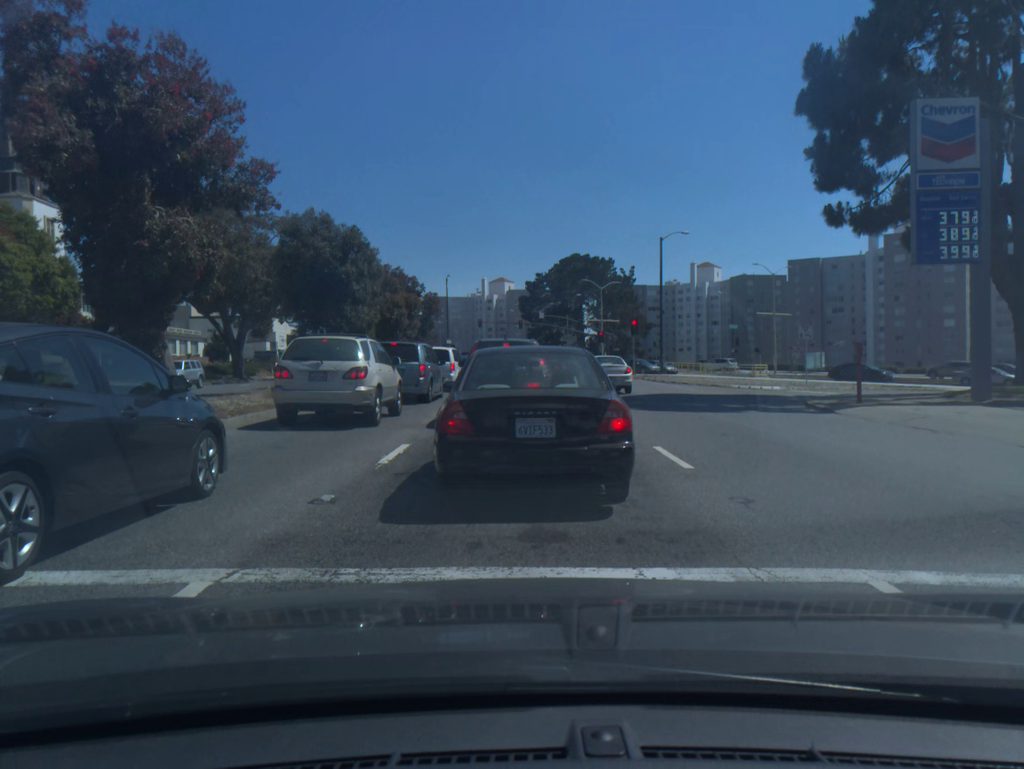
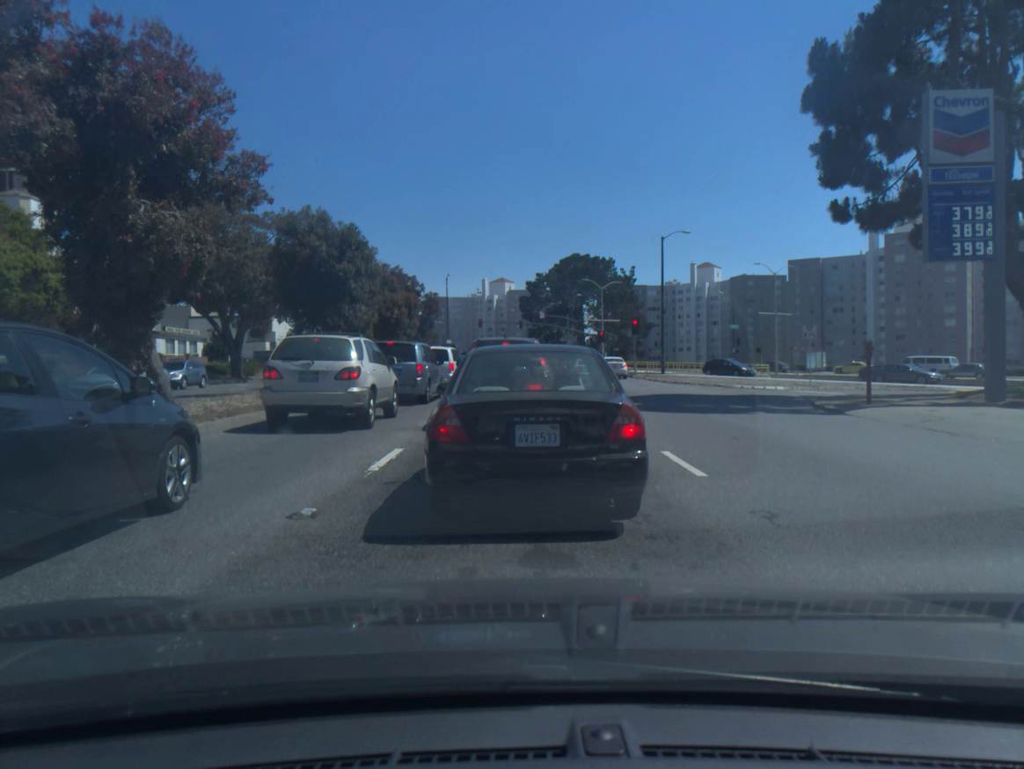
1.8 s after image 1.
(0.0, +0.7) m; 0°
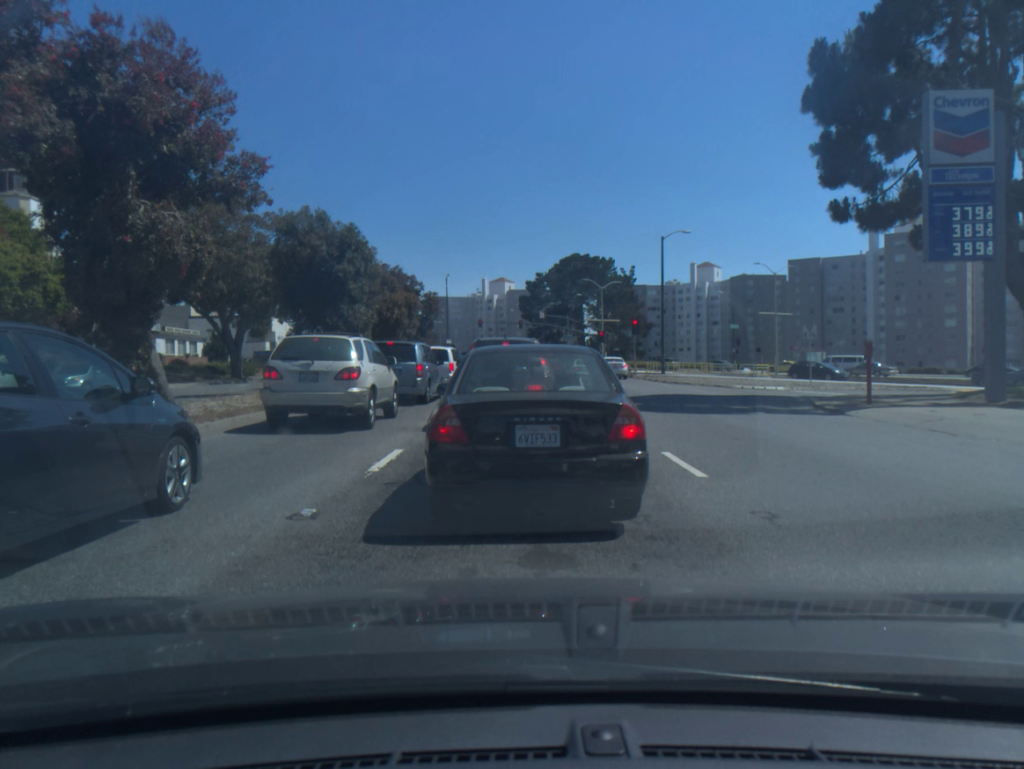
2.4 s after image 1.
(0.0, 0.0) m; 0°
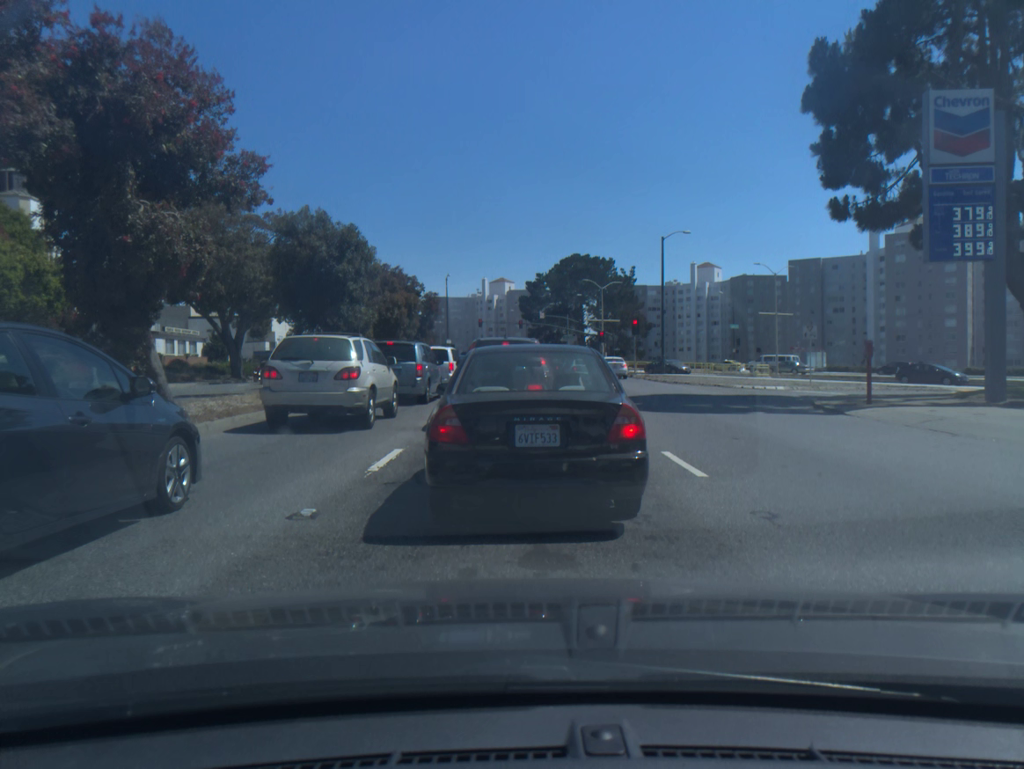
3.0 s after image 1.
(0.0, 0.0) m; 0°
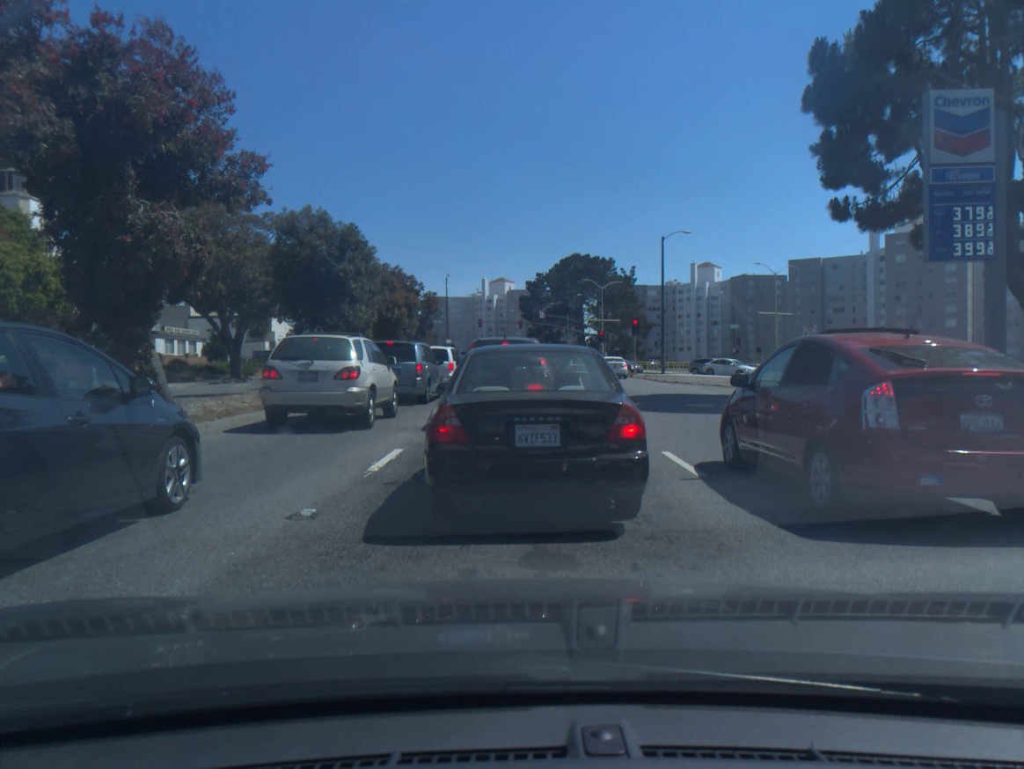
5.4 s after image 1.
(0.0, 0.0) m; 0°
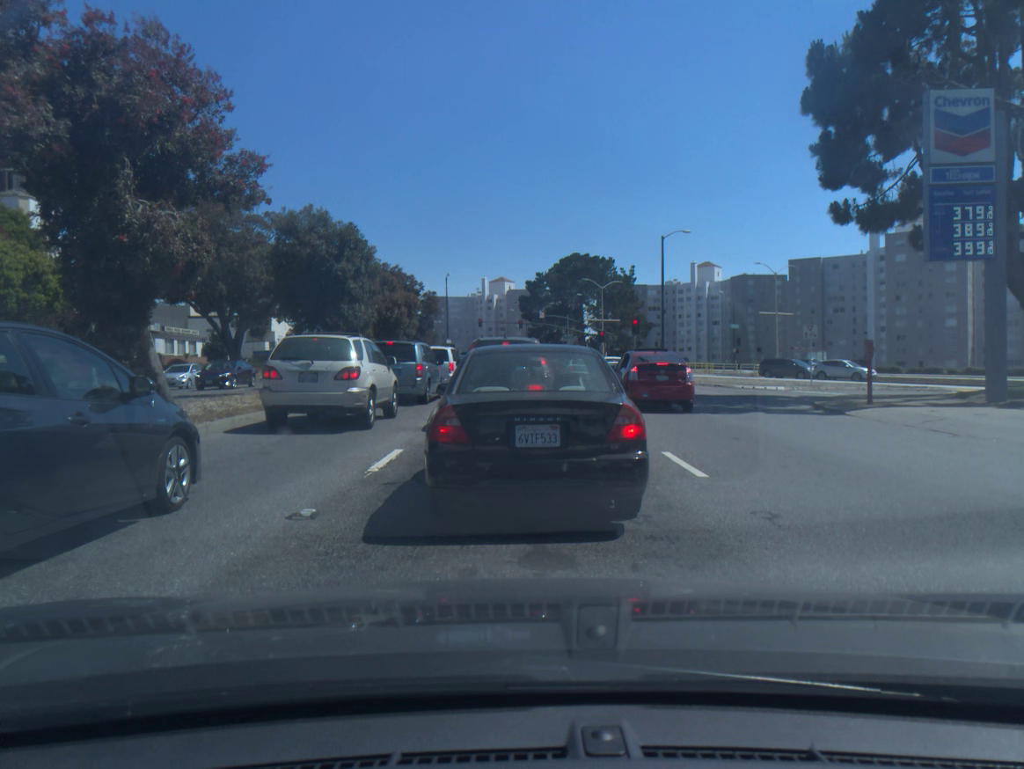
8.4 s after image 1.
(0.0, 0.0) m; 0°
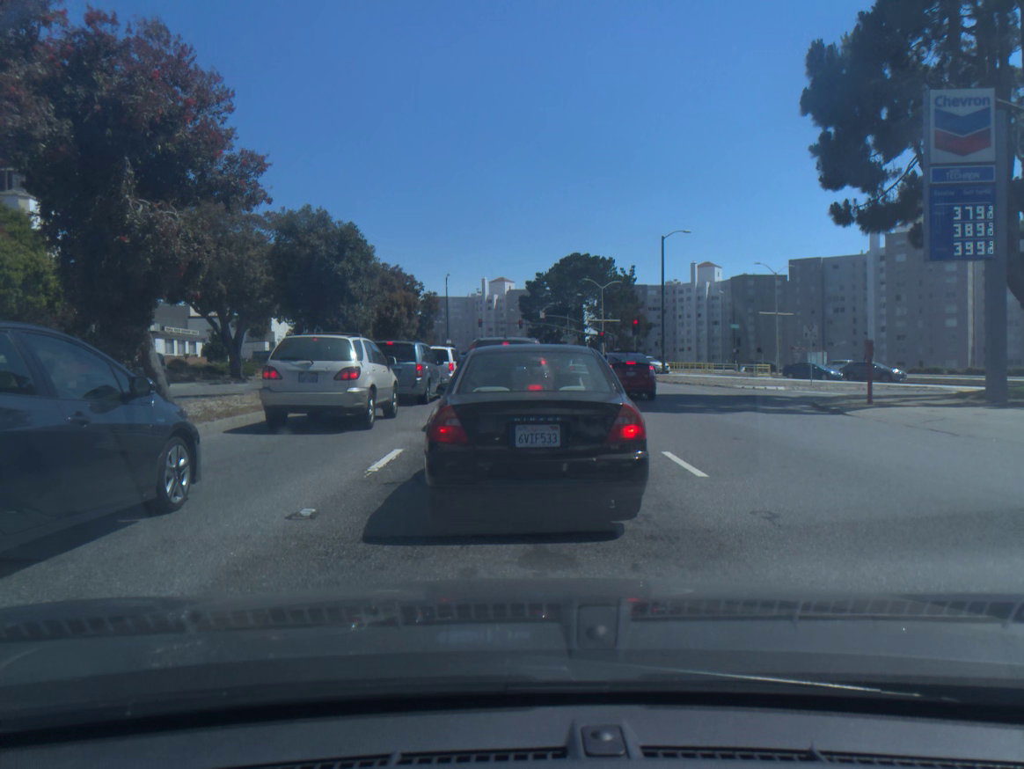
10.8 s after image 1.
(0.0, 0.0) m; 0°
